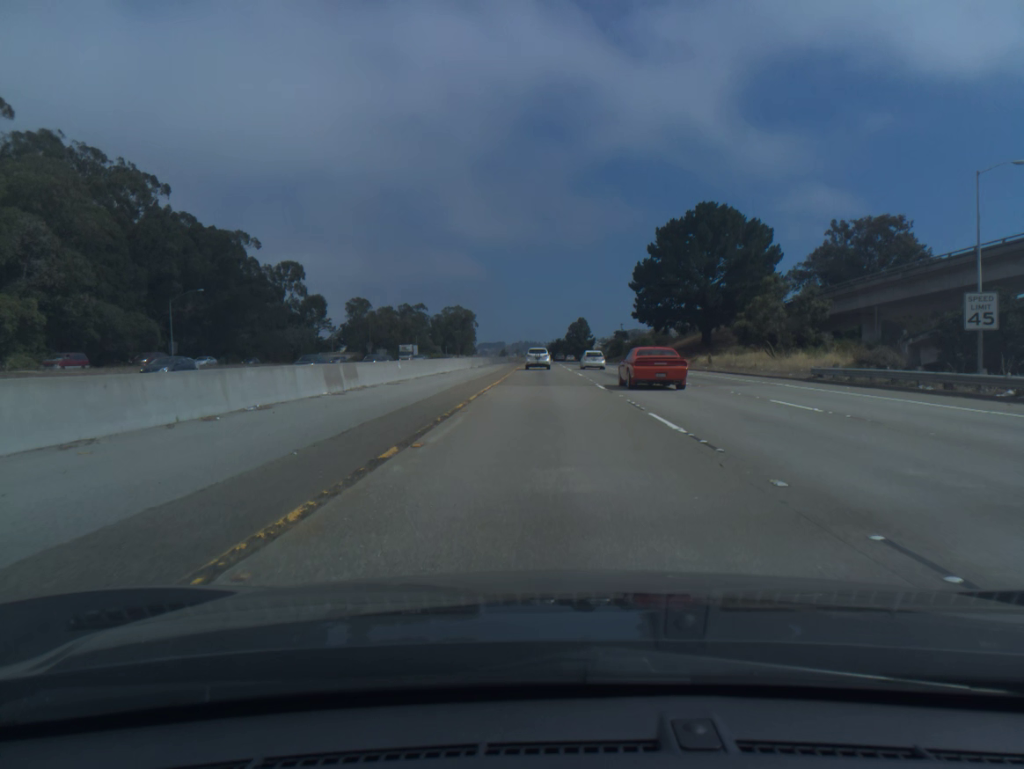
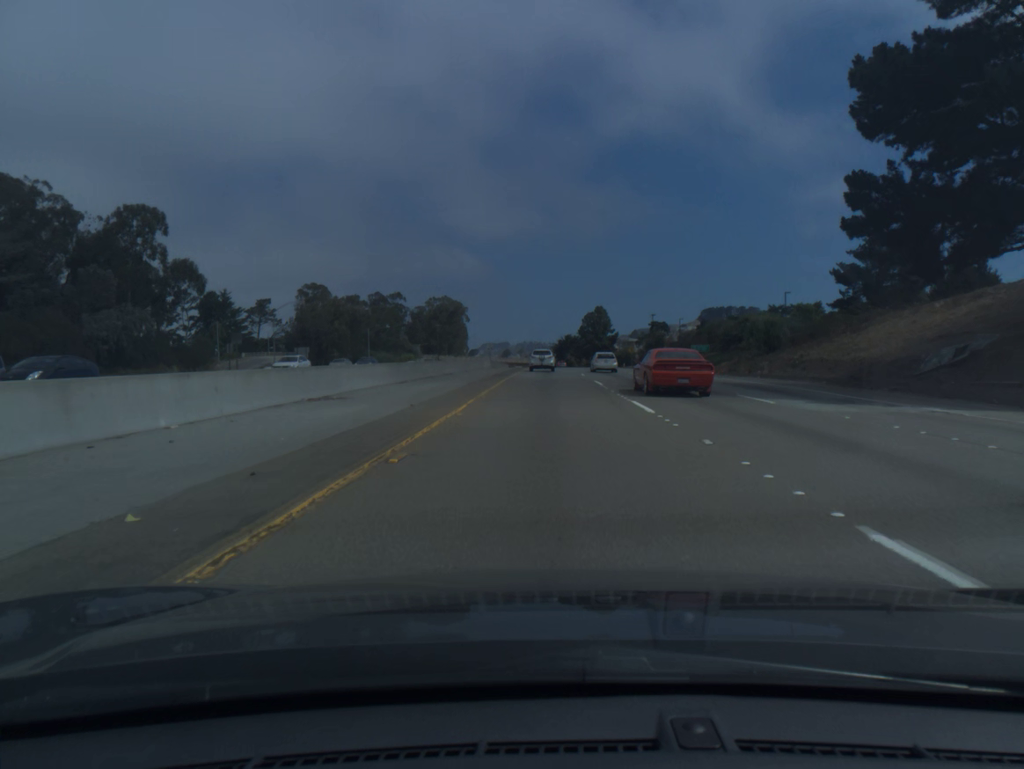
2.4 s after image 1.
(-0.1, +69.9) m; 0°
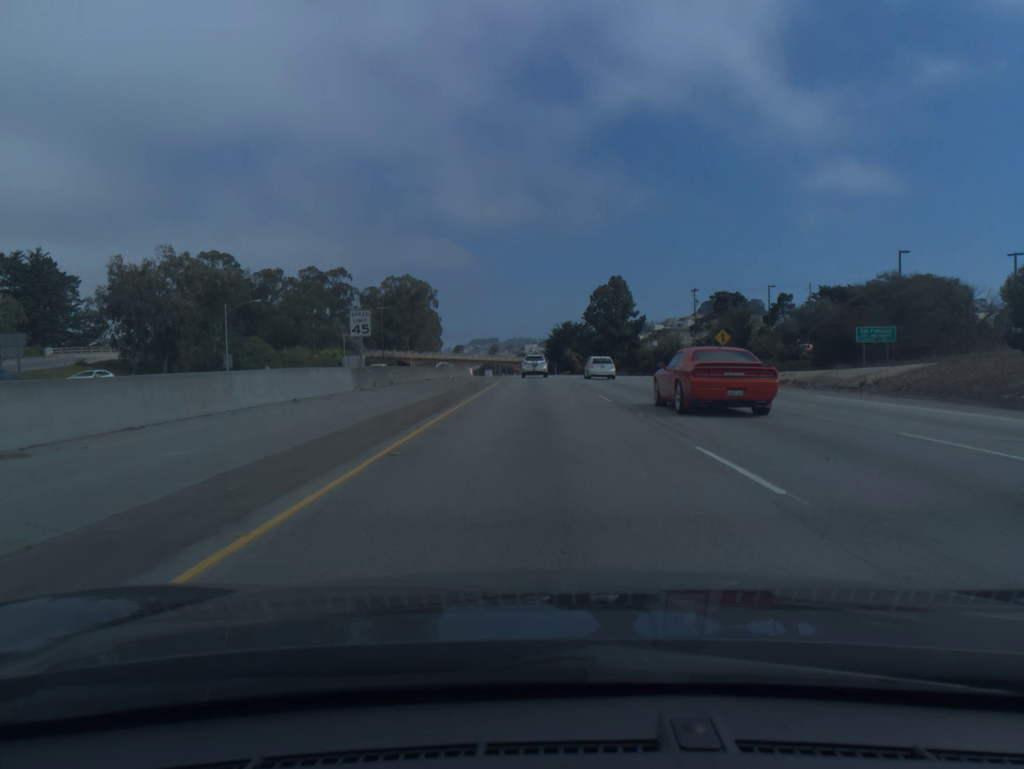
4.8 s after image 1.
(+0.5, +69.5) m; +1°
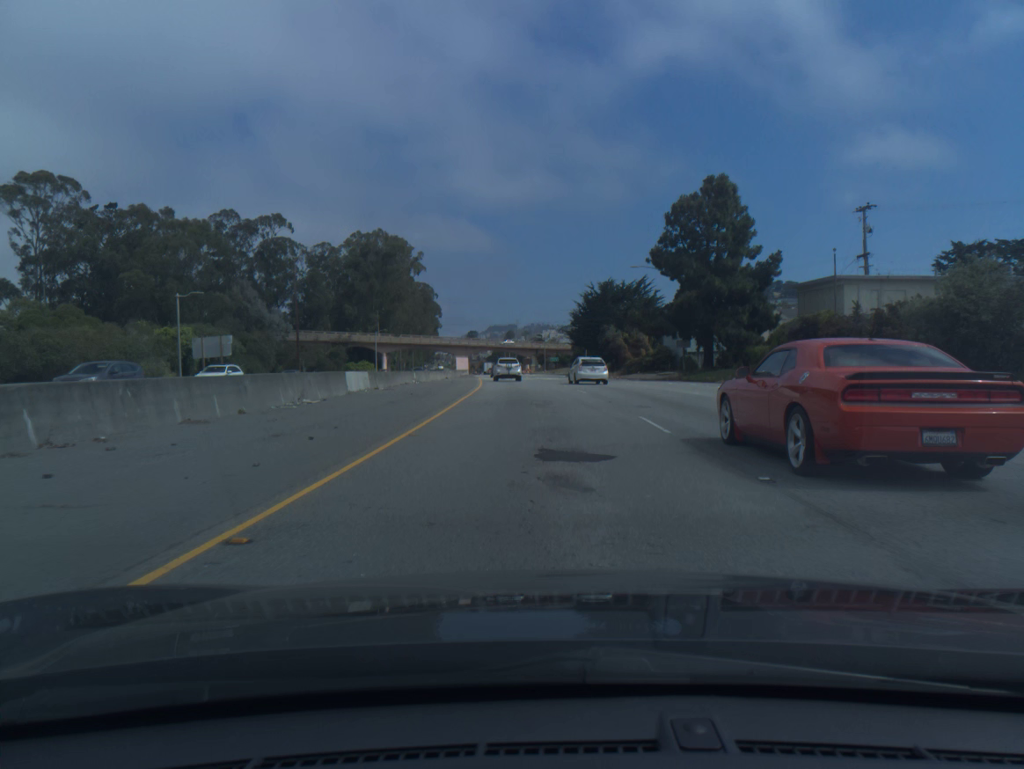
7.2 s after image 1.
(-0.6, +69.0) m; -1°
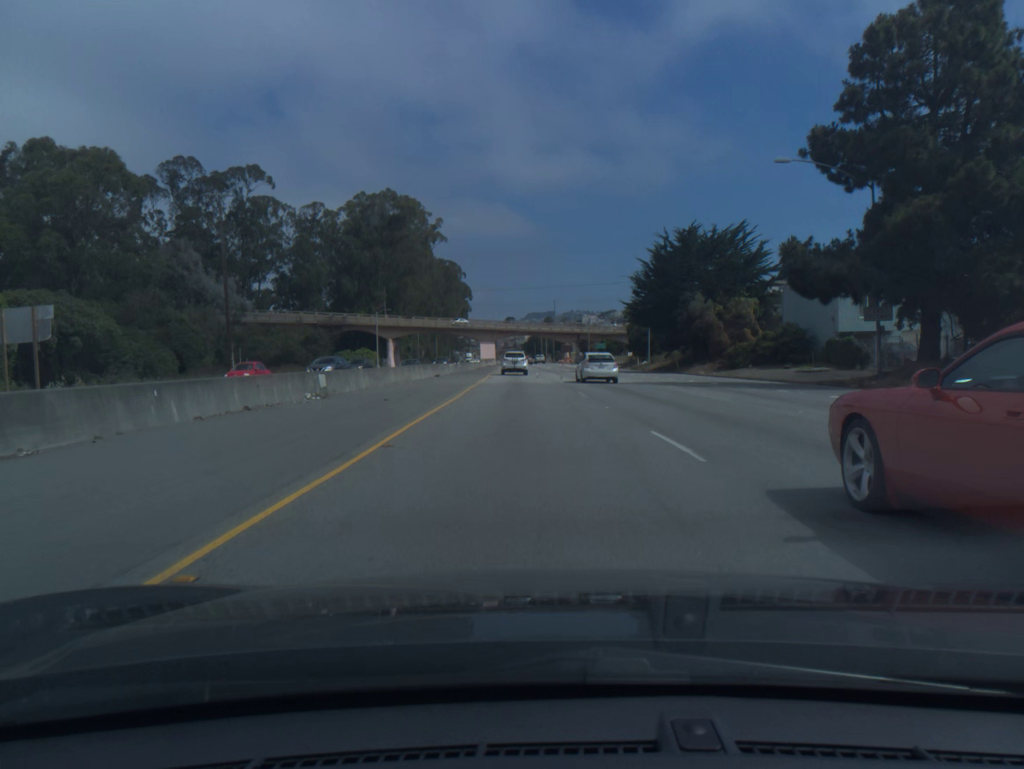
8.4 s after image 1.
(-0.8, +34.3) m; -3°
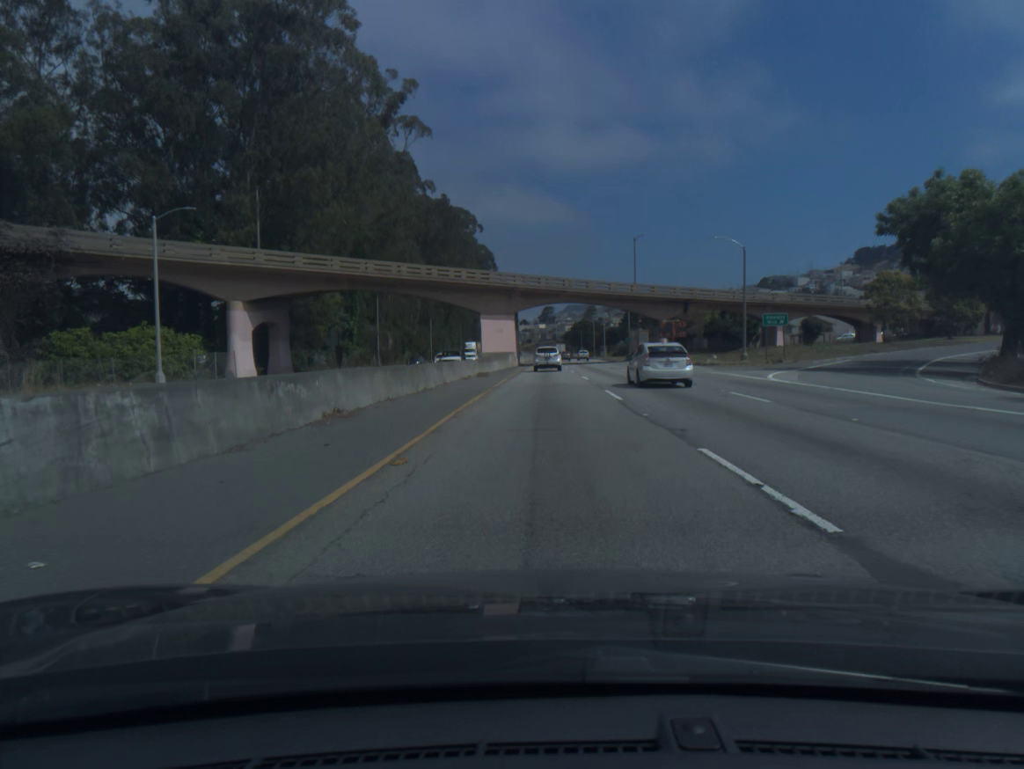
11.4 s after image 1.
(-3.6, +84.9) m; -3°
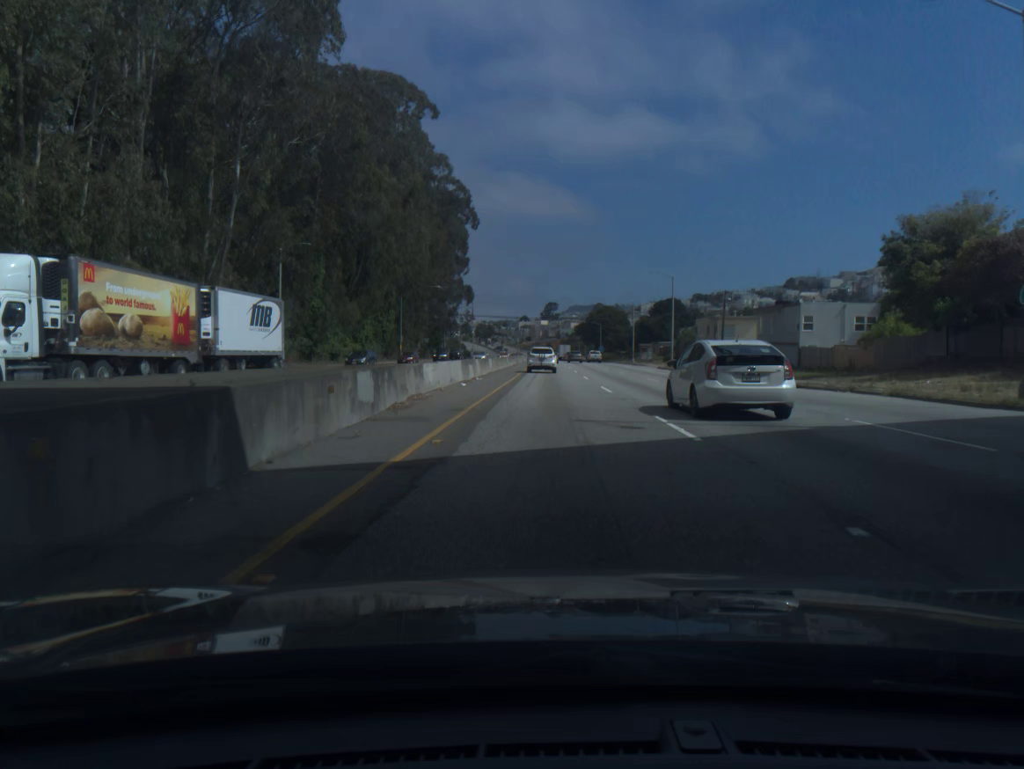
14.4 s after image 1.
(0.0, +83.5) m; 0°
